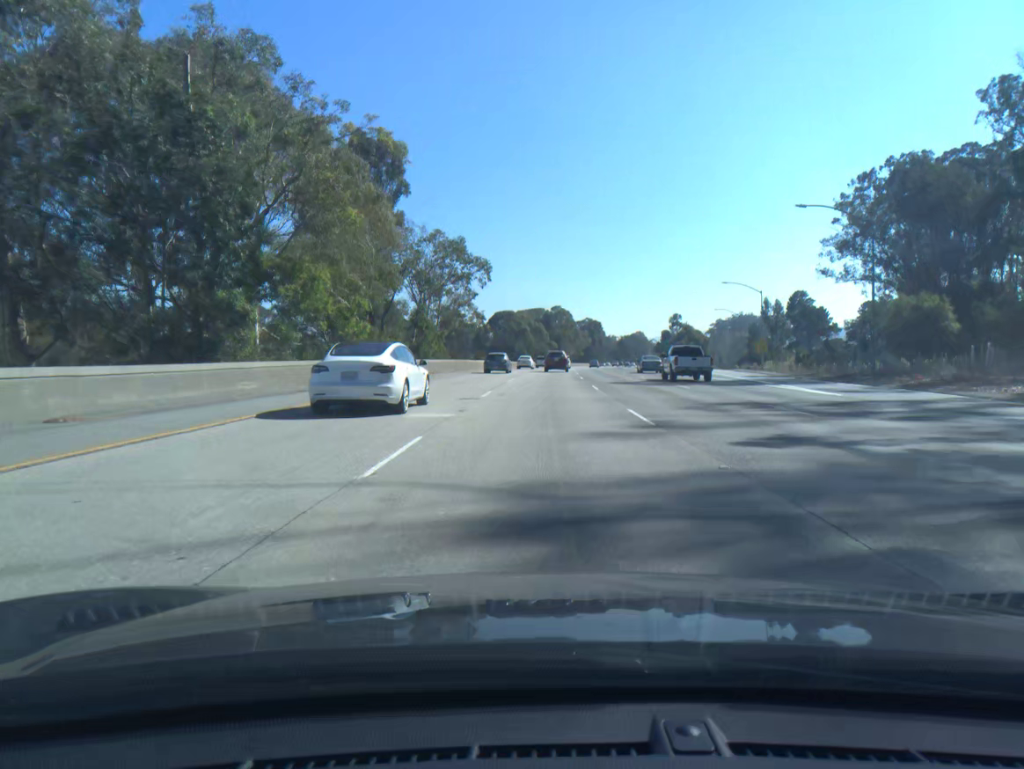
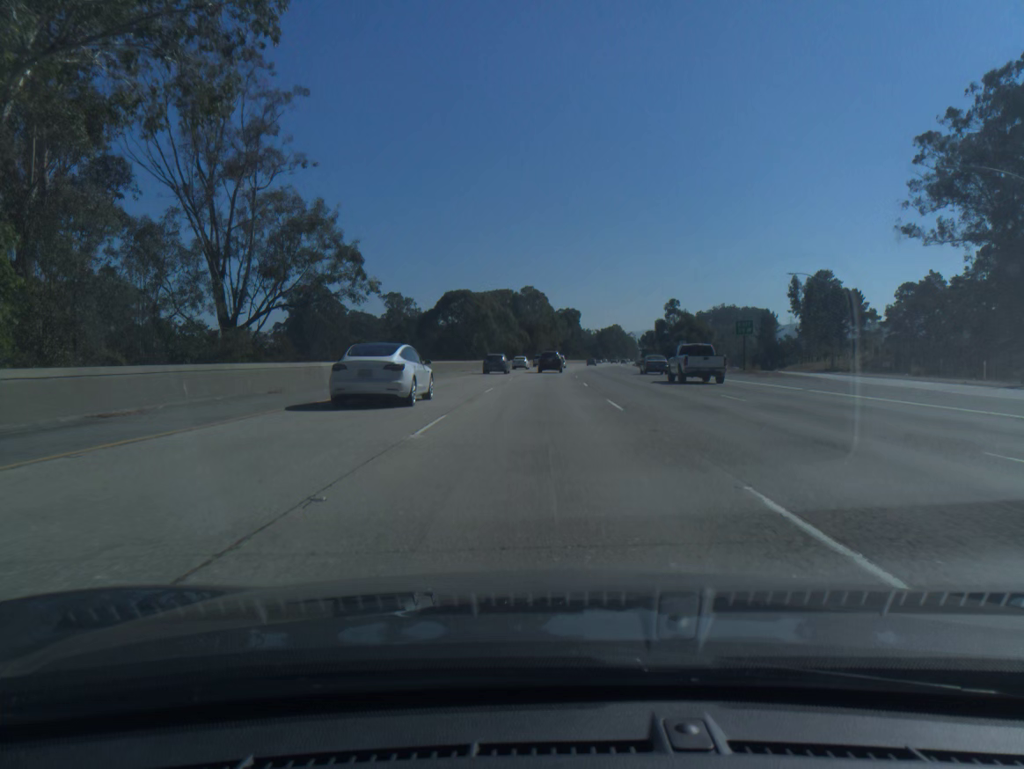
(+1.1, +54.3) m; +2°
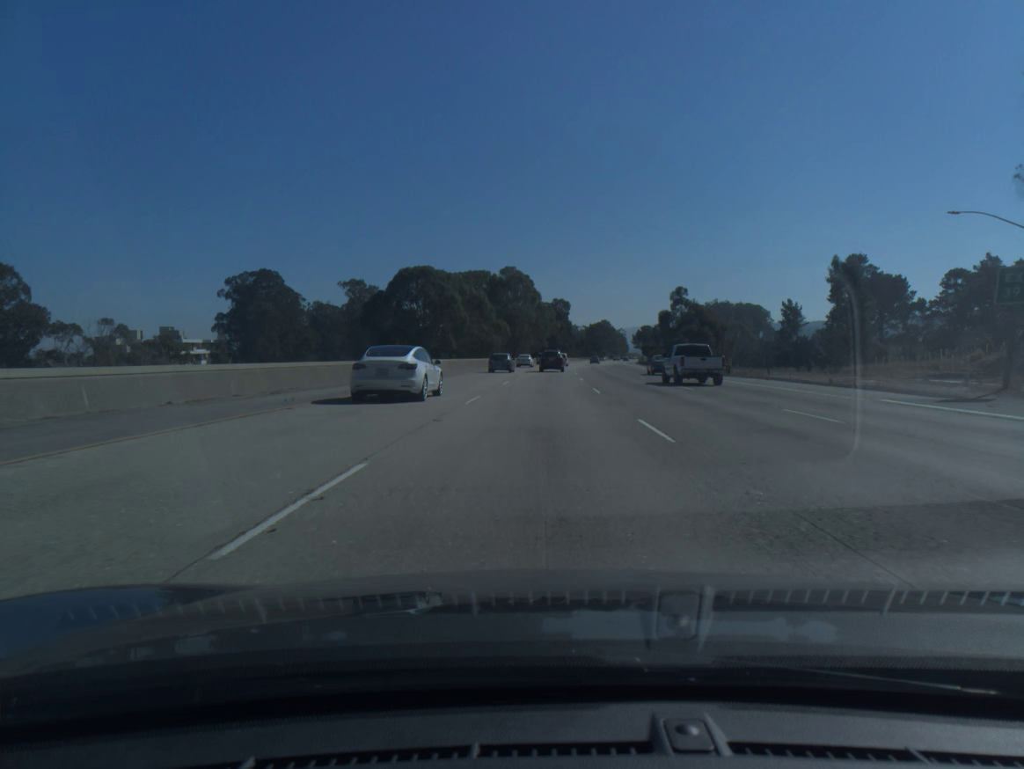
(+0.4, +35.9) m; +1°
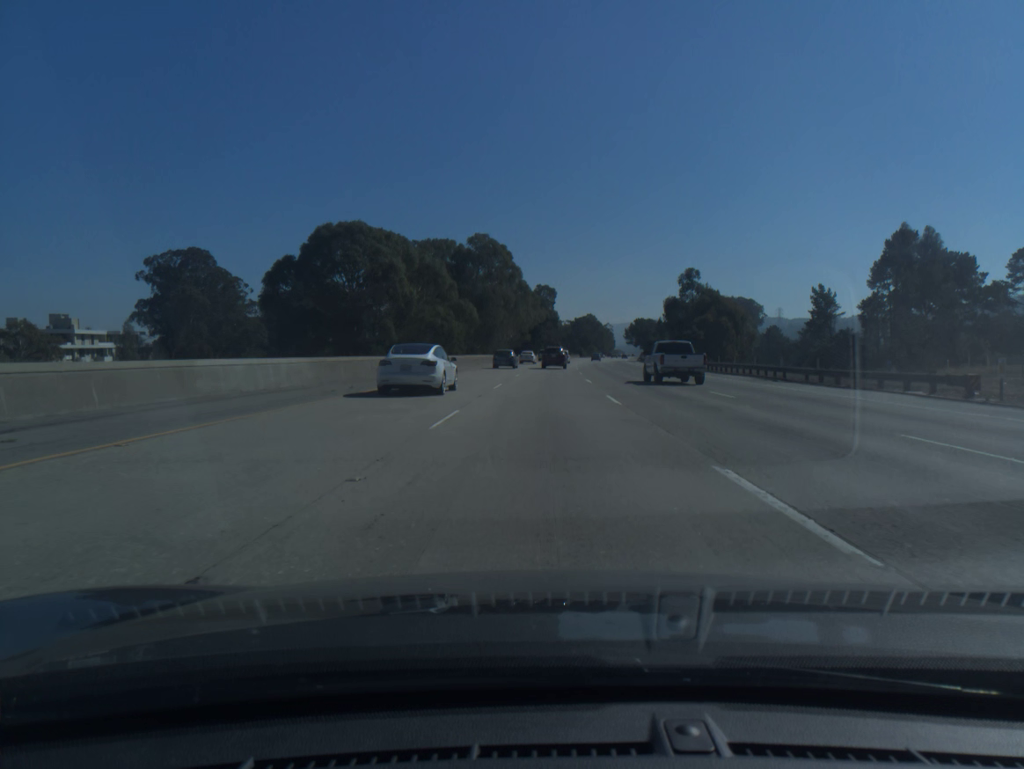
(+0.4, +35.8) m; +1°
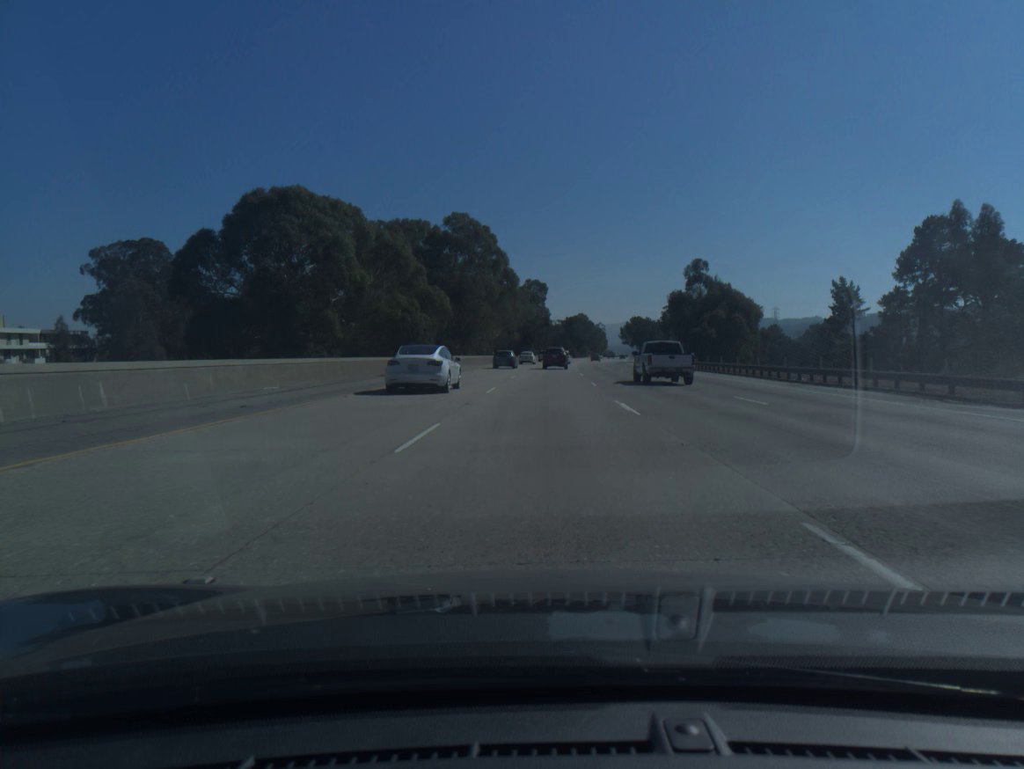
(+0.1, +17.9) m; +1°
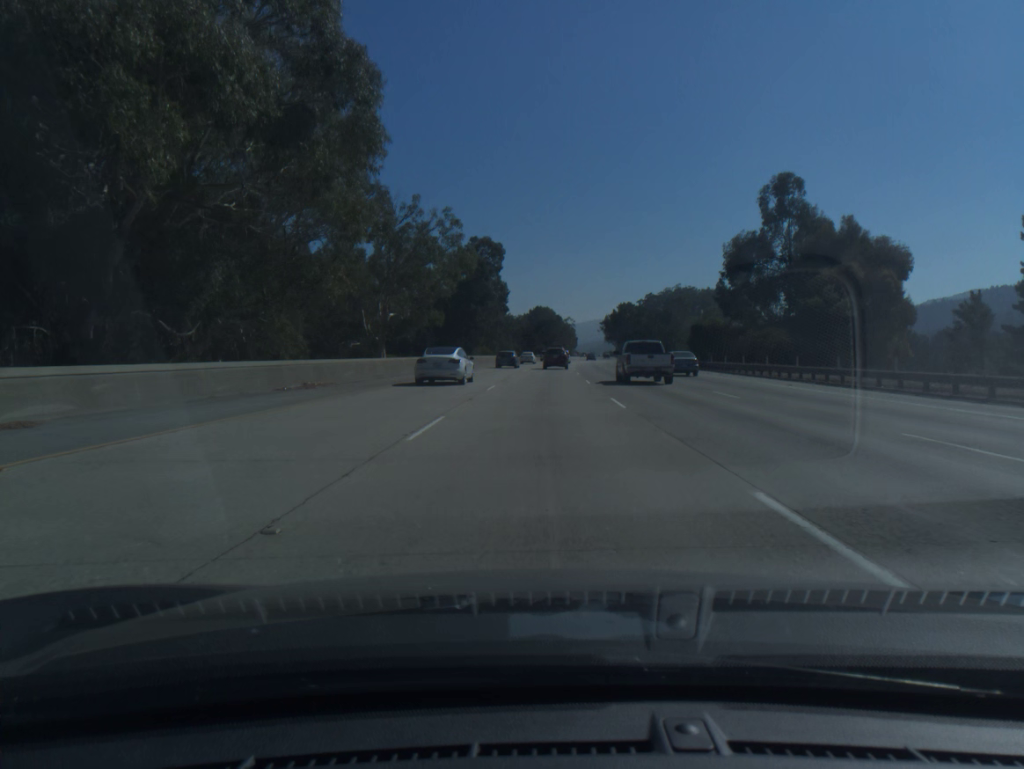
(+1.8, +71.4) m; +3°
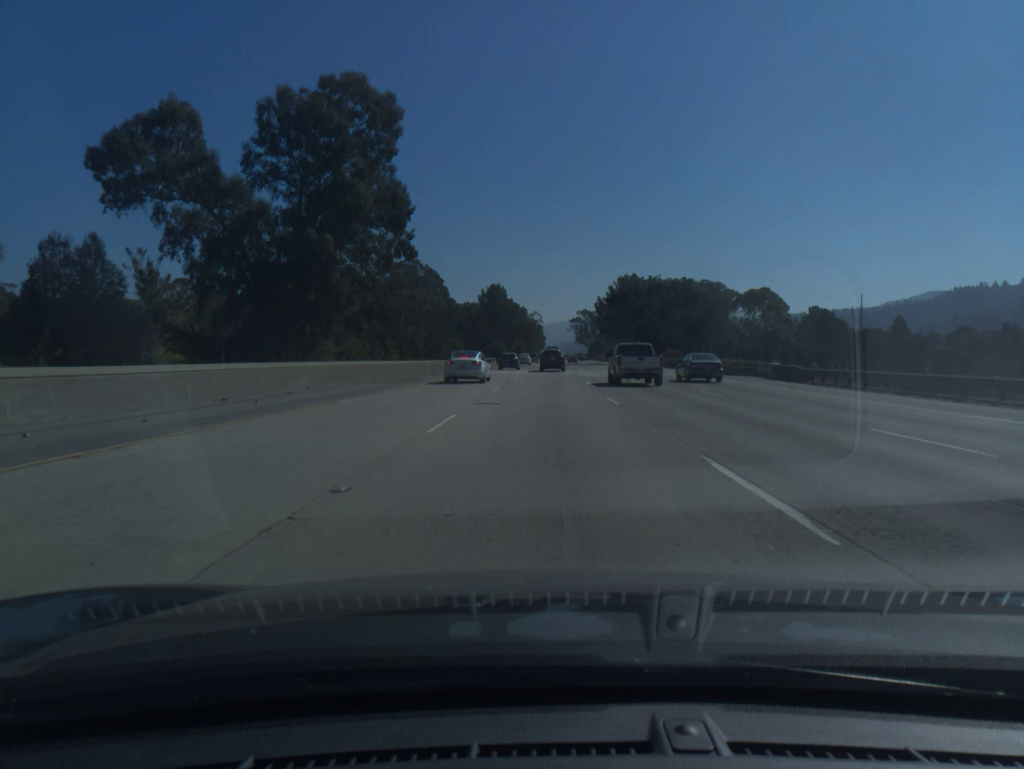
(+1.6, +71.2) m; +3°
